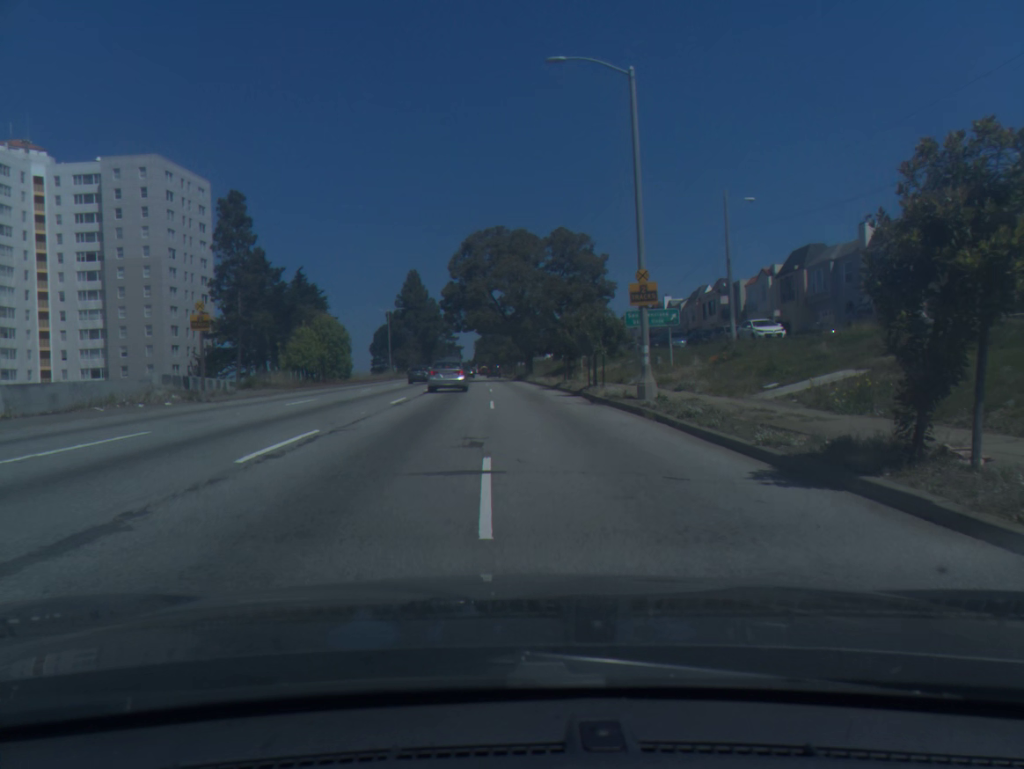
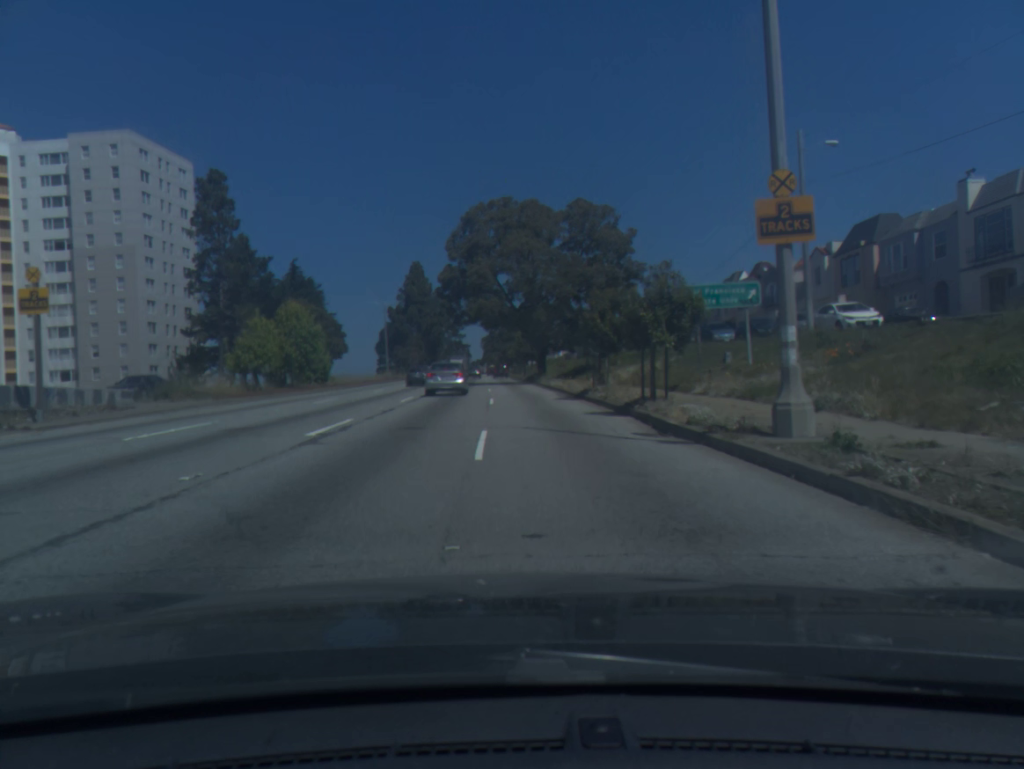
(-0.1, +10.8) m; -1°
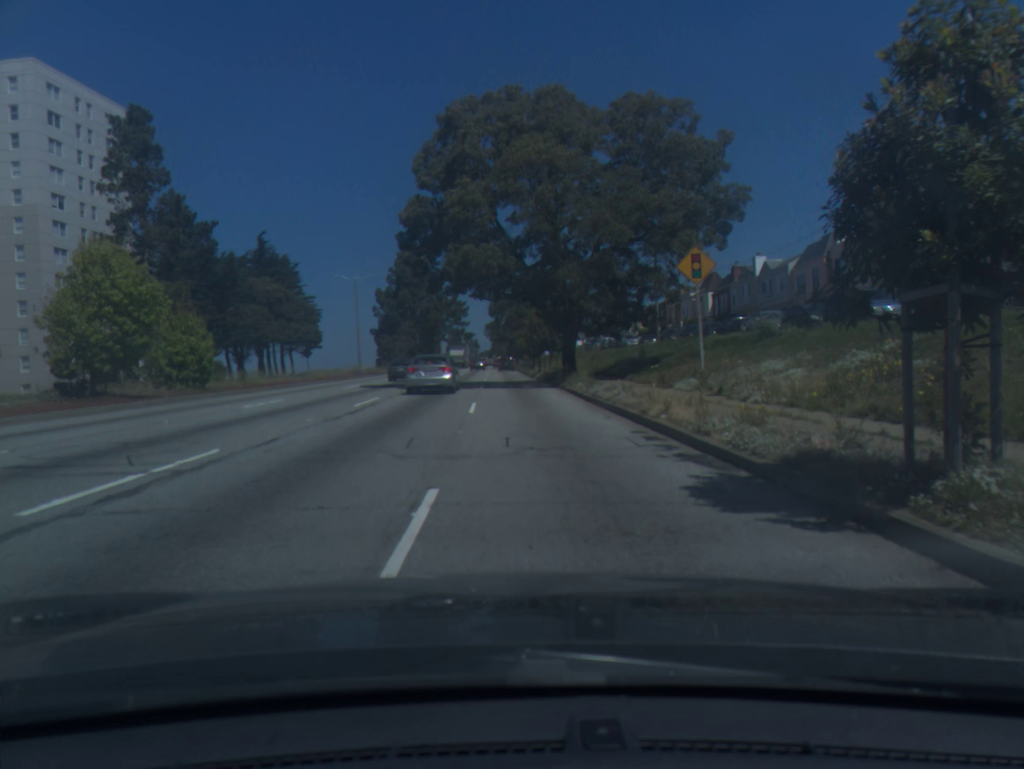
(-0.2, +22.0) m; -1°
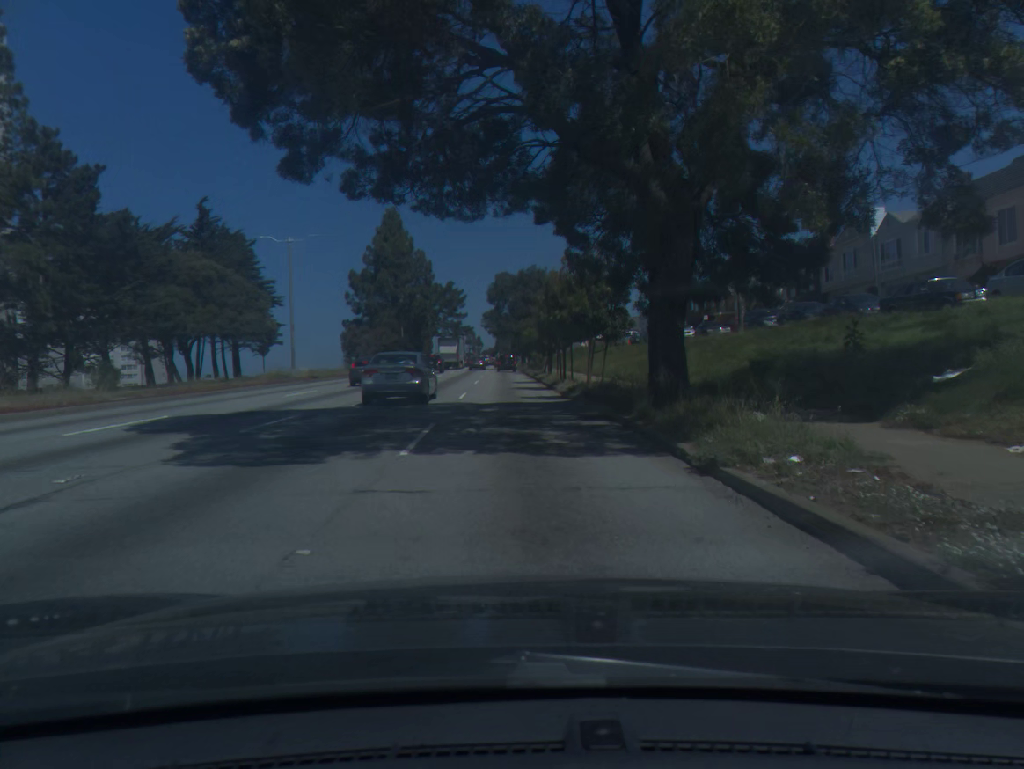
(-0.1, +22.7) m; 0°
